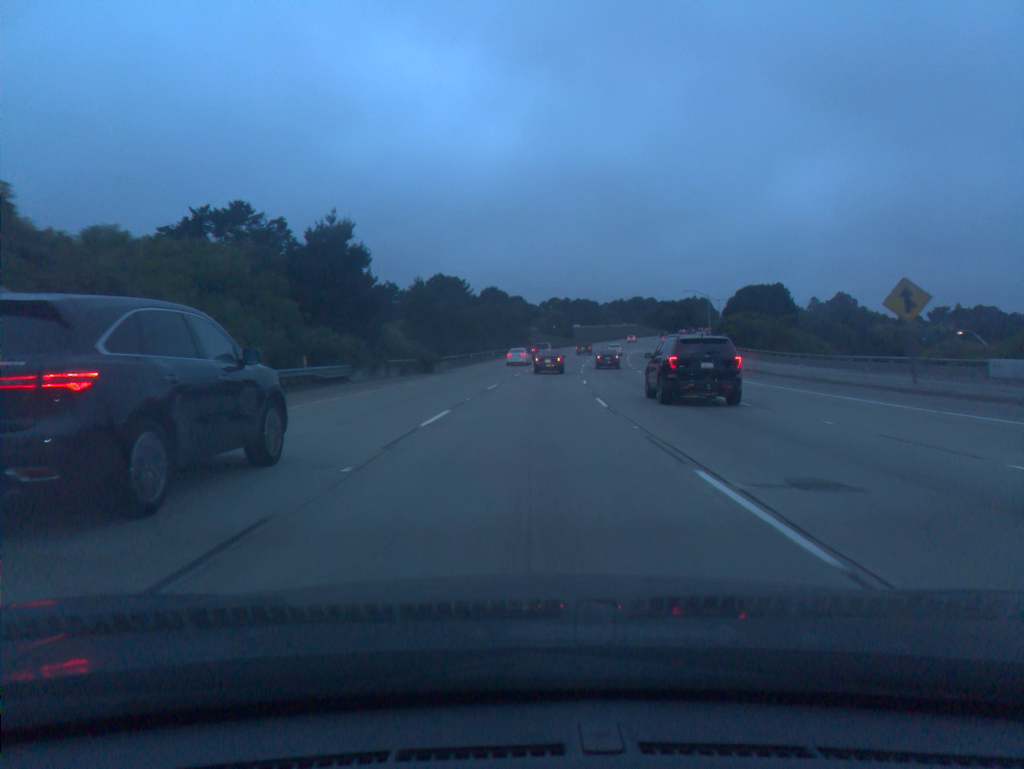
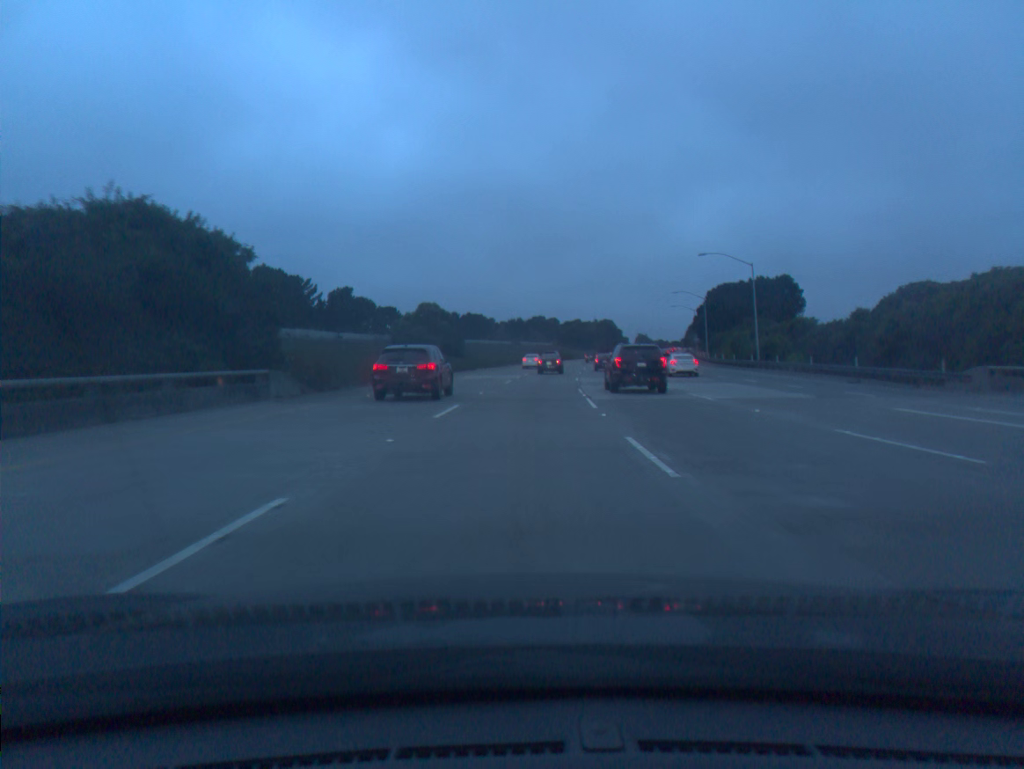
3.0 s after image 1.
(+5.8, +82.1) m; +8°
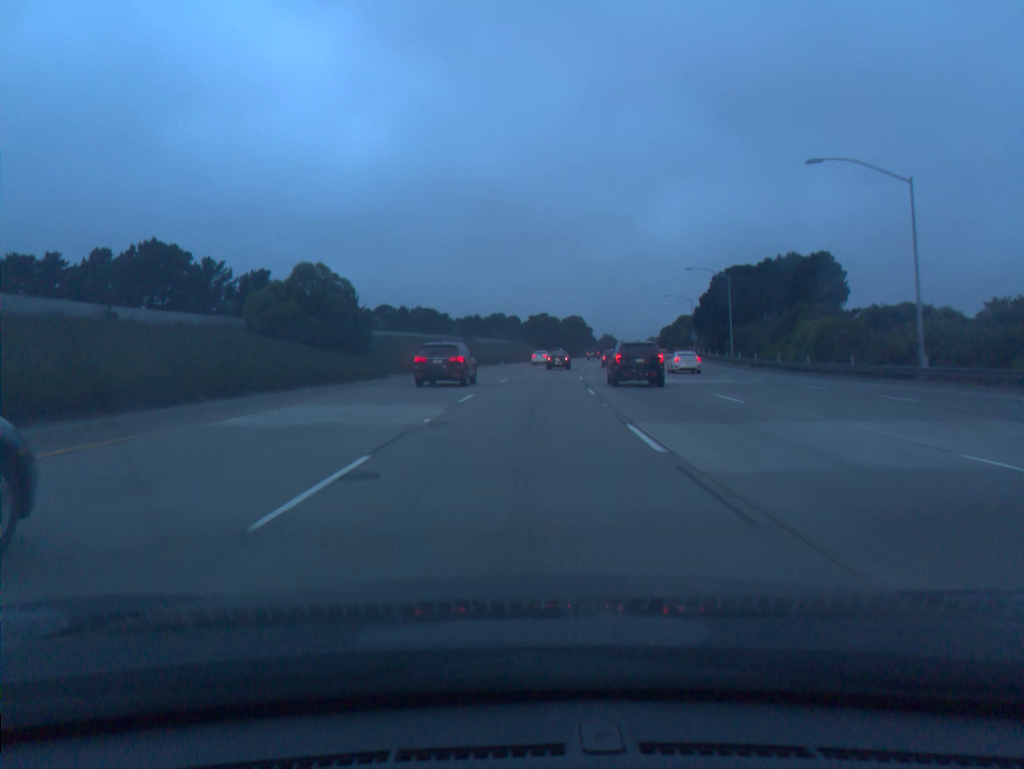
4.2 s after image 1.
(+0.8, +33.5) m; +3°
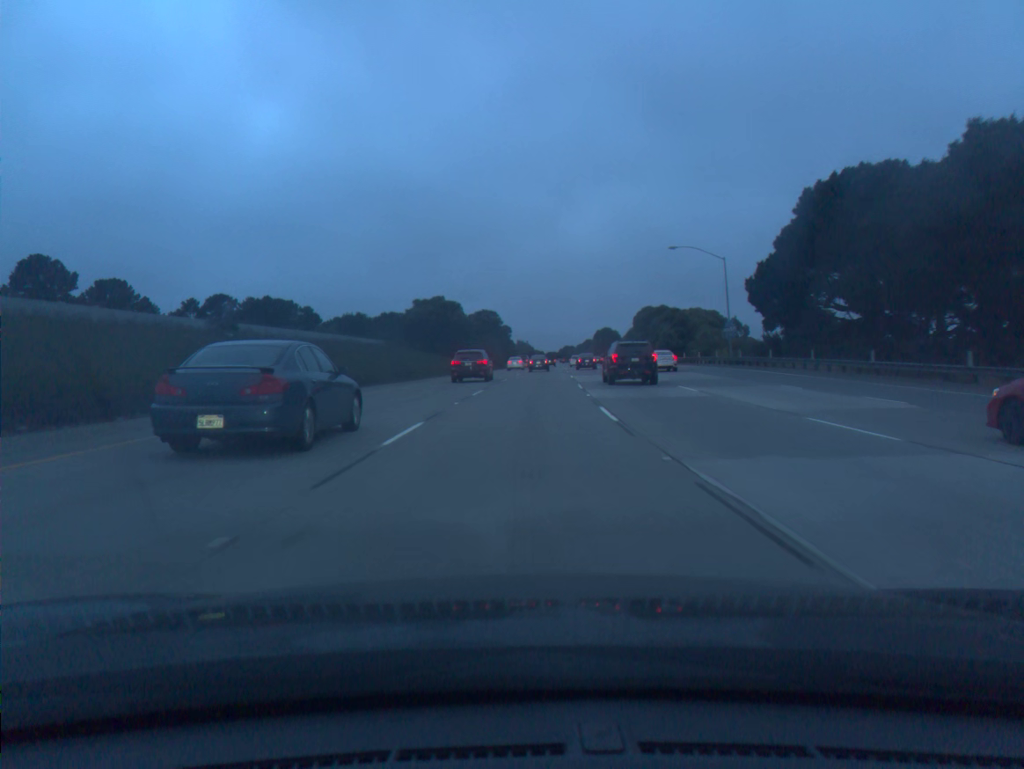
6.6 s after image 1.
(+4.1, +67.8) m; +7°
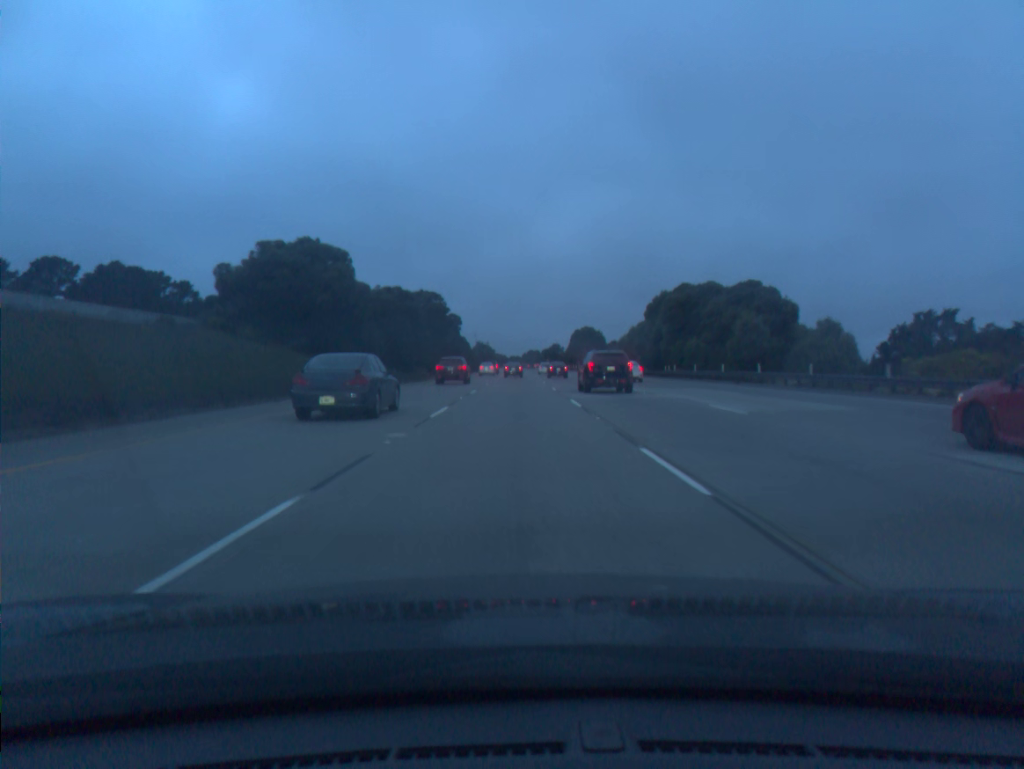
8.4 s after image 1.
(+1.5, +51.3) m; +3°
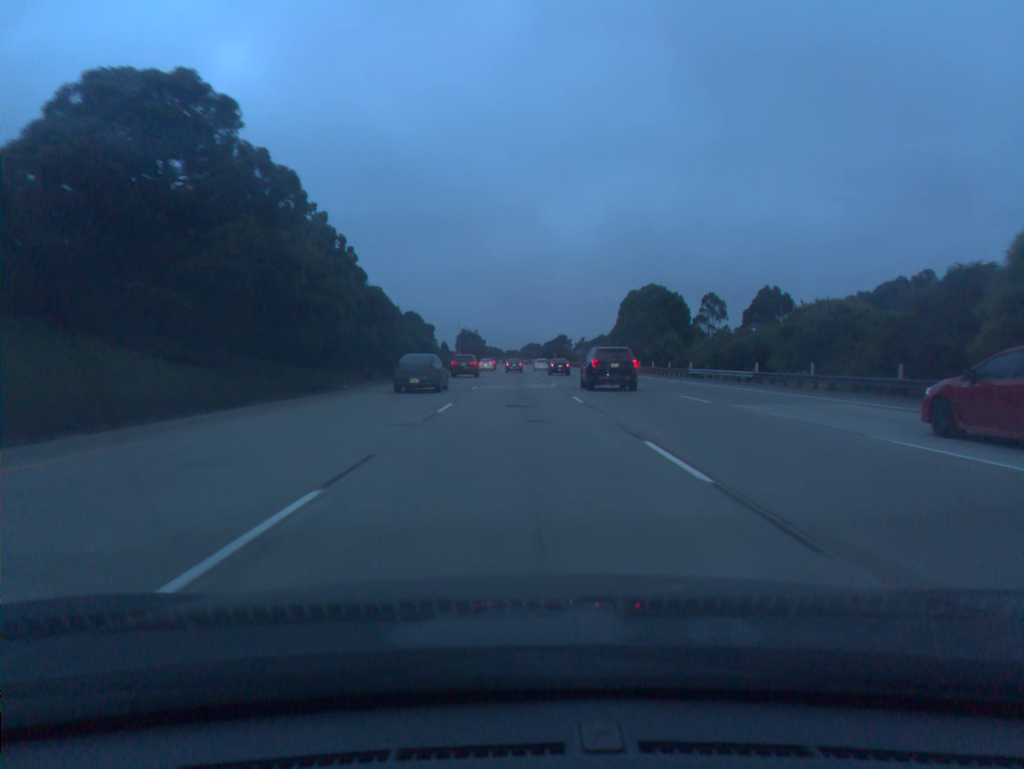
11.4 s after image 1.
(-0.1, +87.1) m; 0°
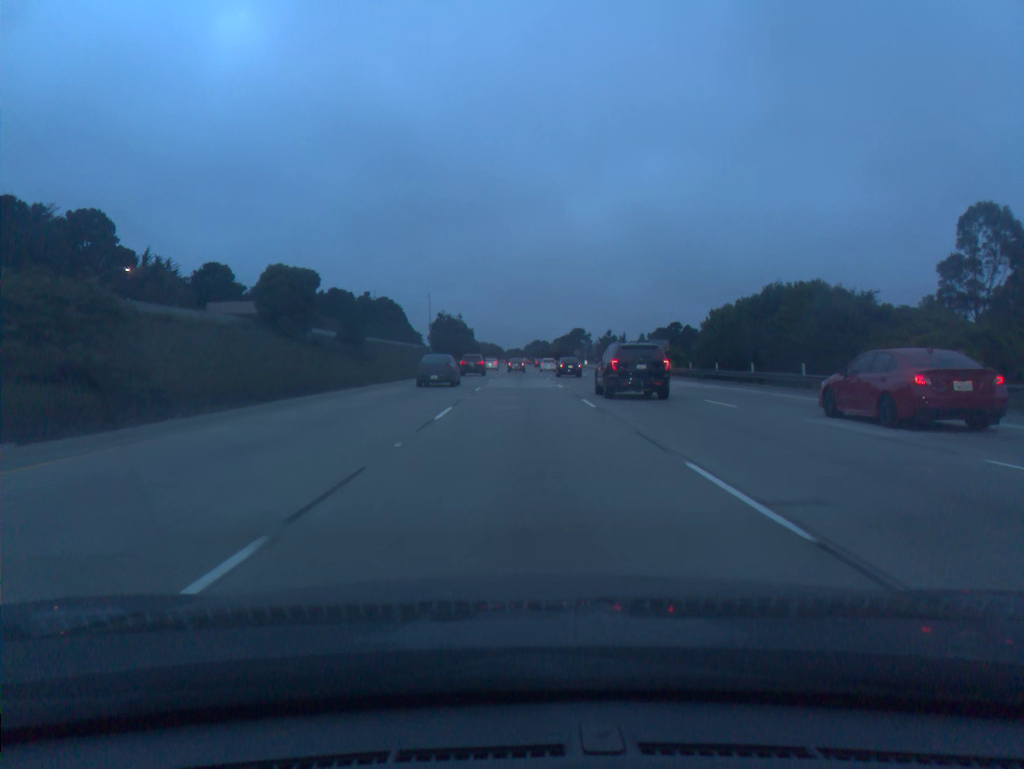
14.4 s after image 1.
(-0.5, +89.8) m; 0°
